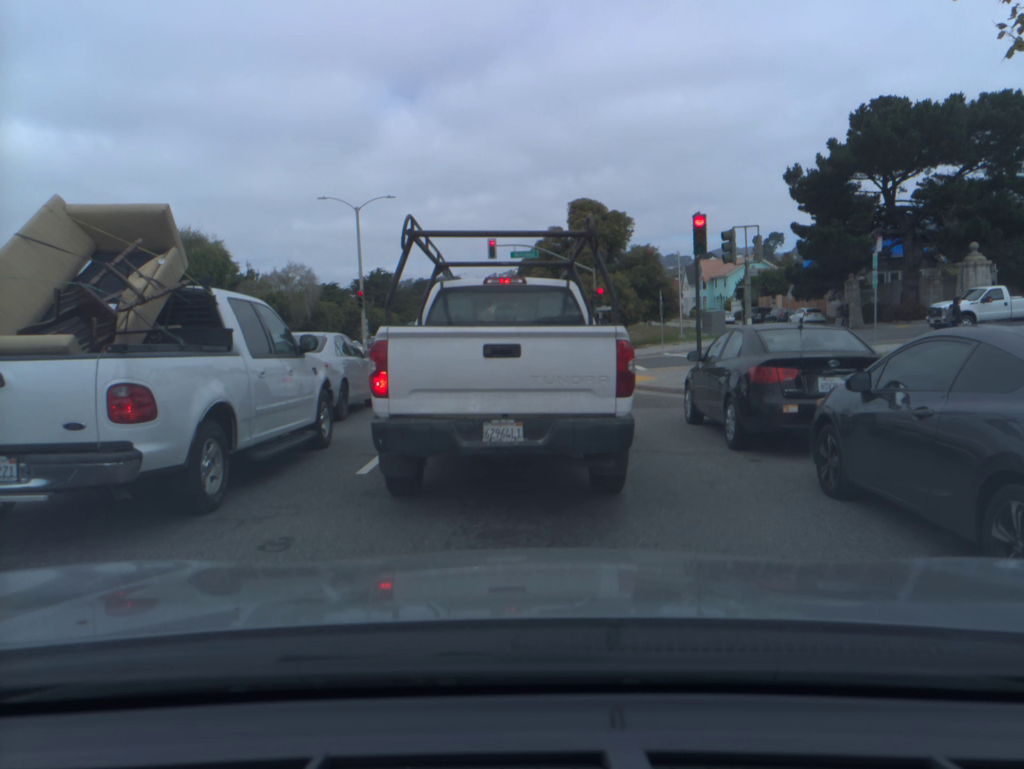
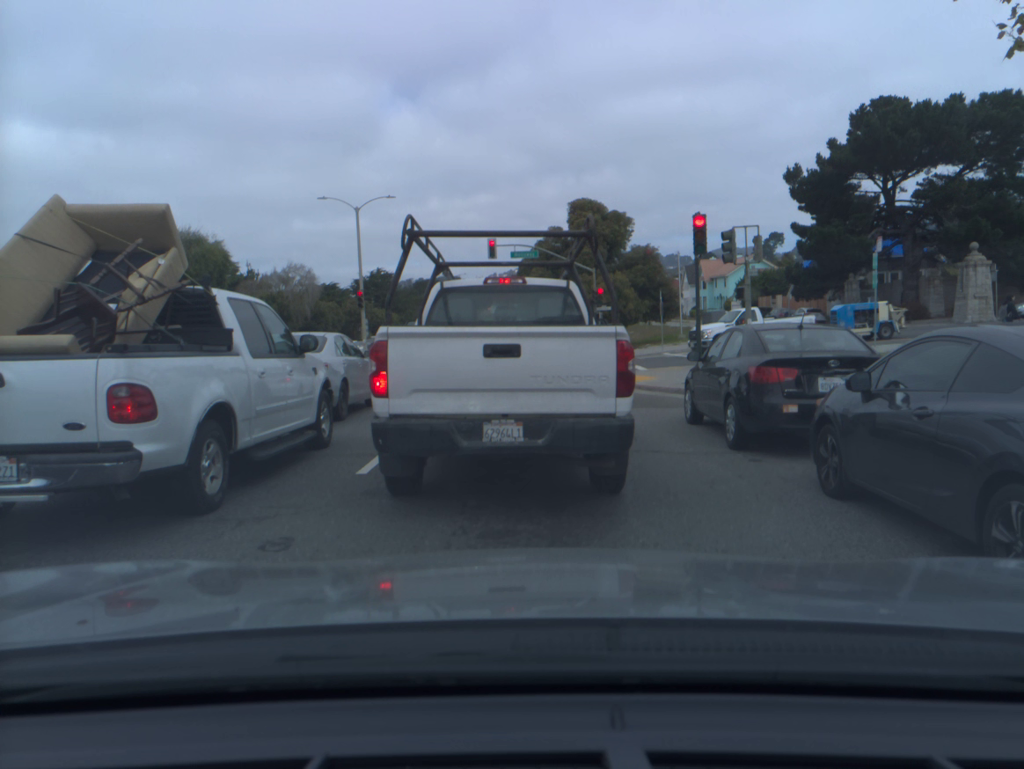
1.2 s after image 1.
(0.0, 0.0) m; 0°
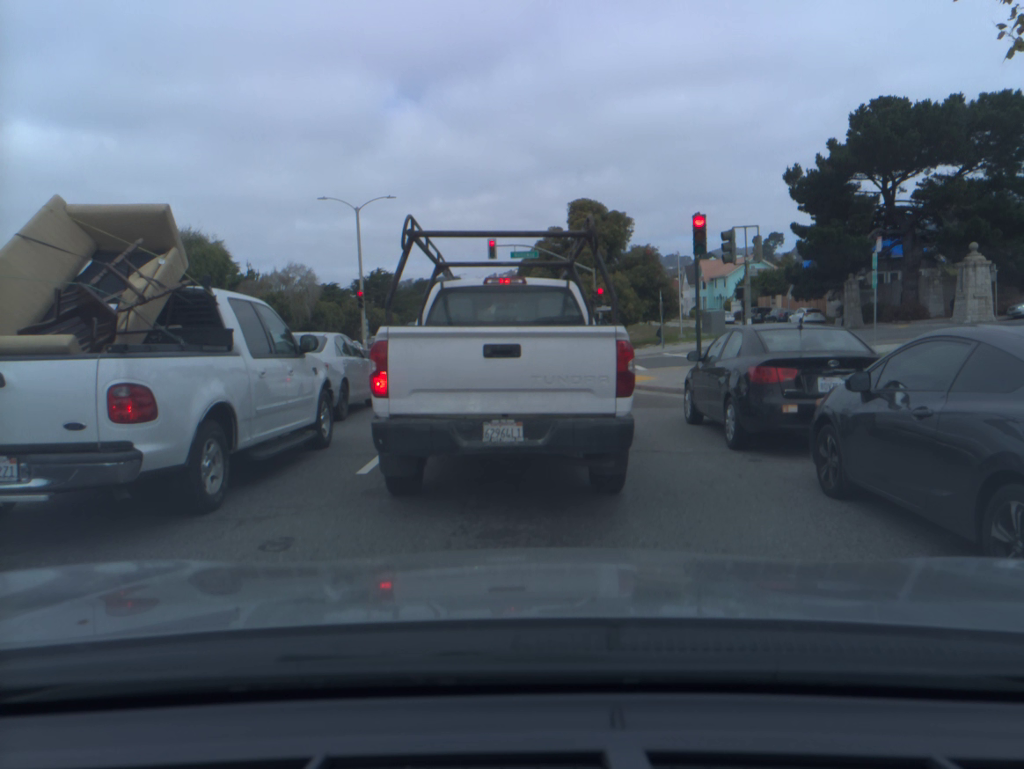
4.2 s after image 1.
(0.0, 0.0) m; 0°
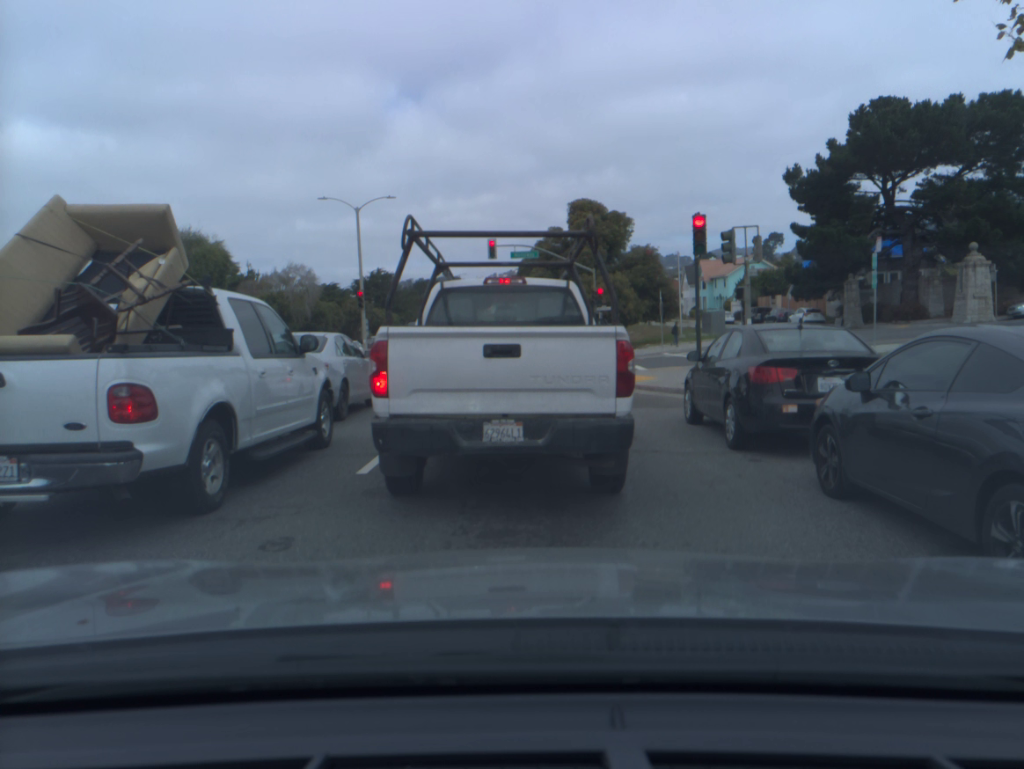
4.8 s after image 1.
(0.0, 0.0) m; 0°
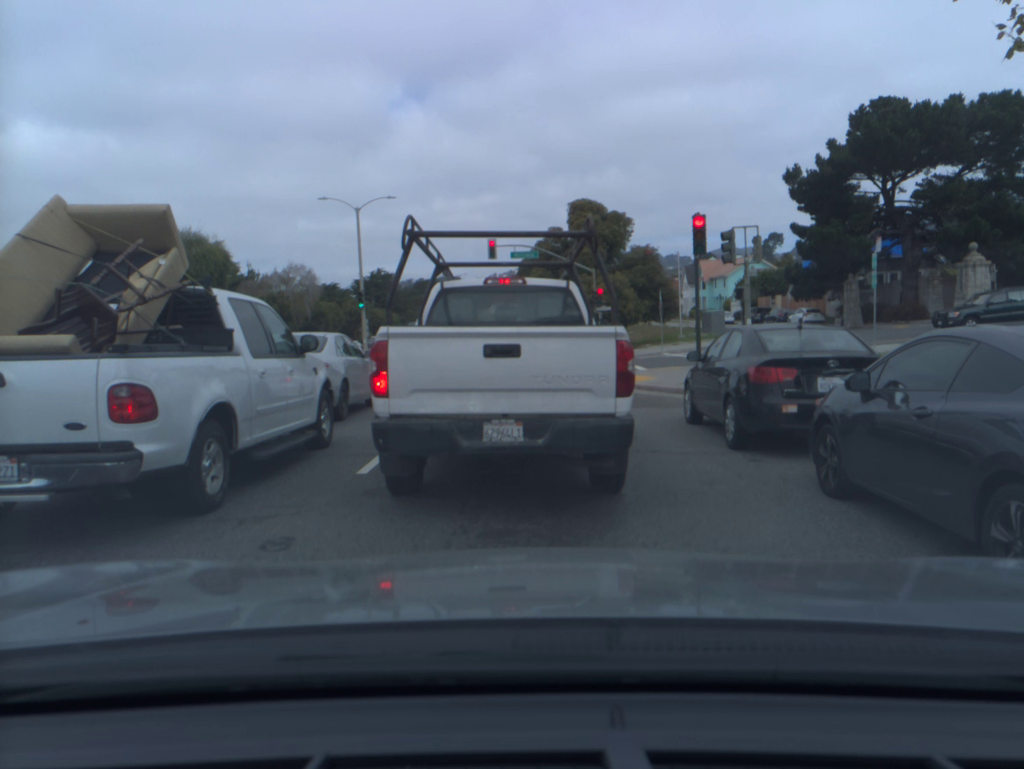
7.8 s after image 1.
(0.0, 0.0) m; 0°
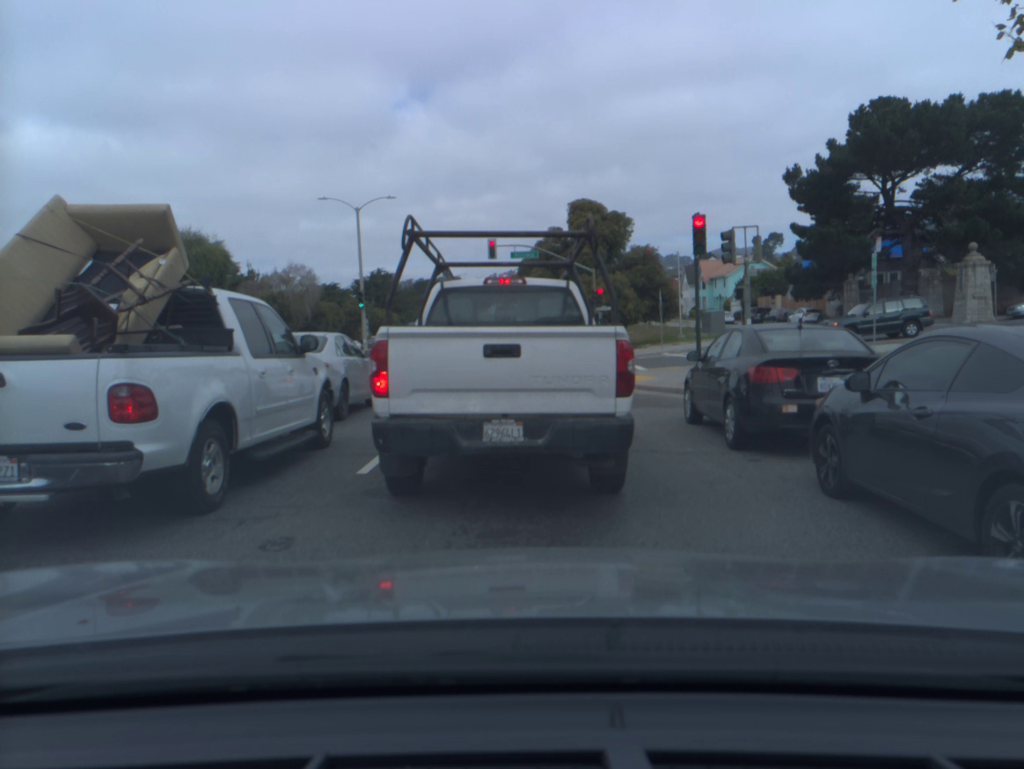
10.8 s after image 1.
(0.0, 0.0) m; 0°
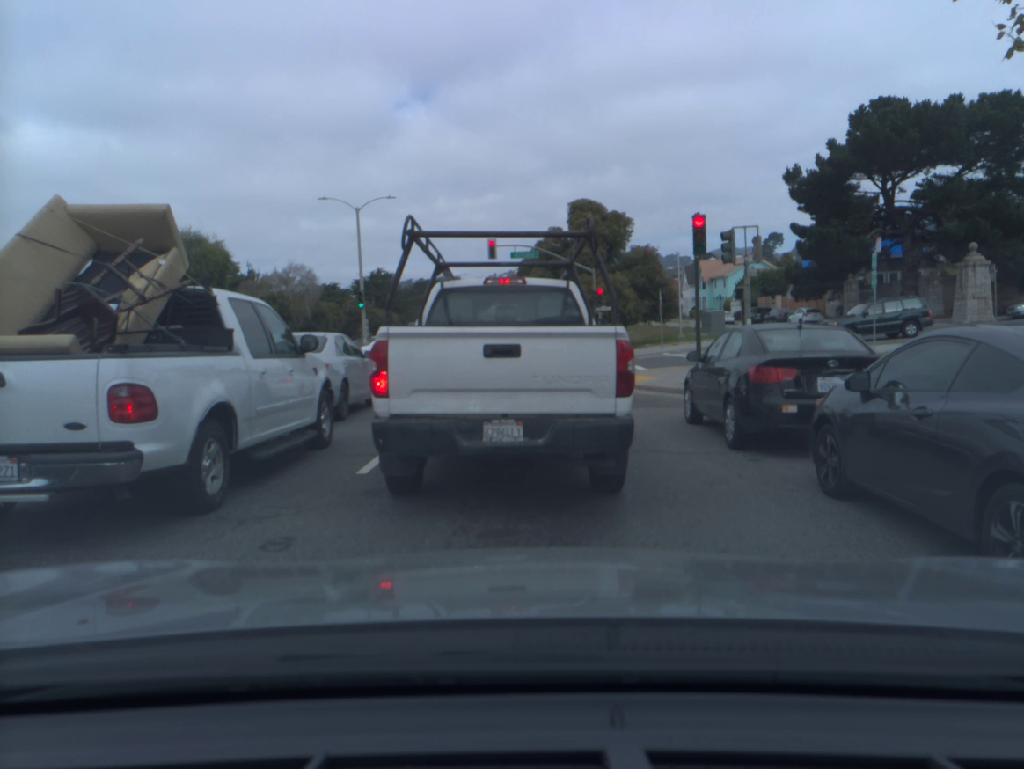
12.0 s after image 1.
(0.0, 0.0) m; 0°
